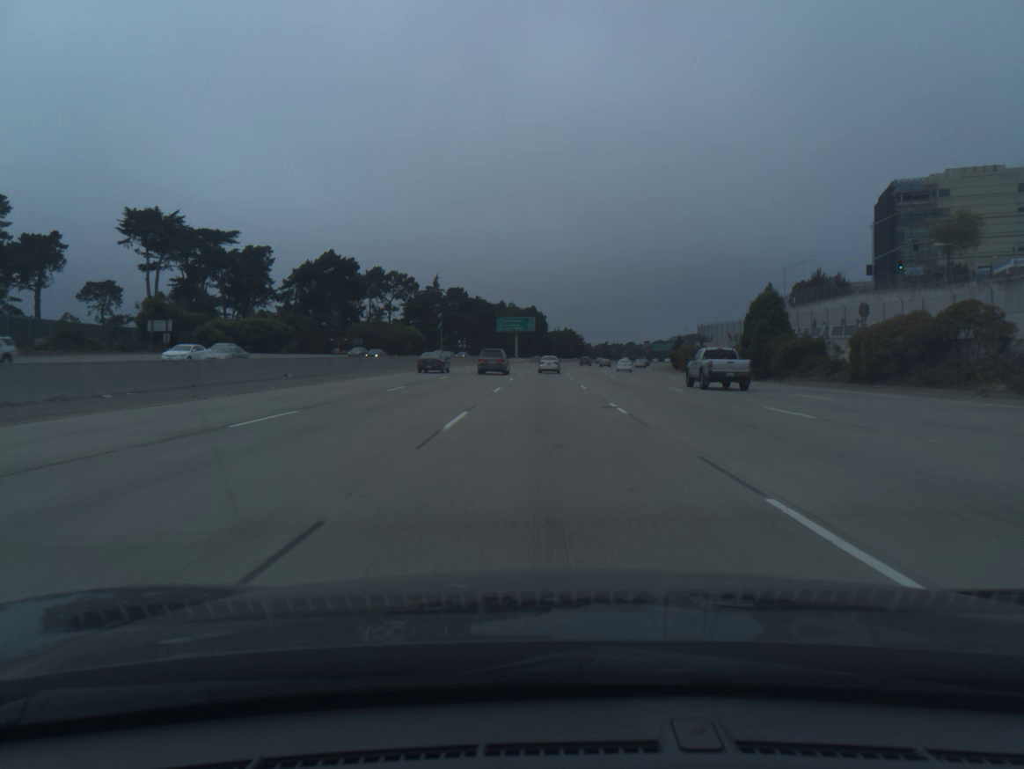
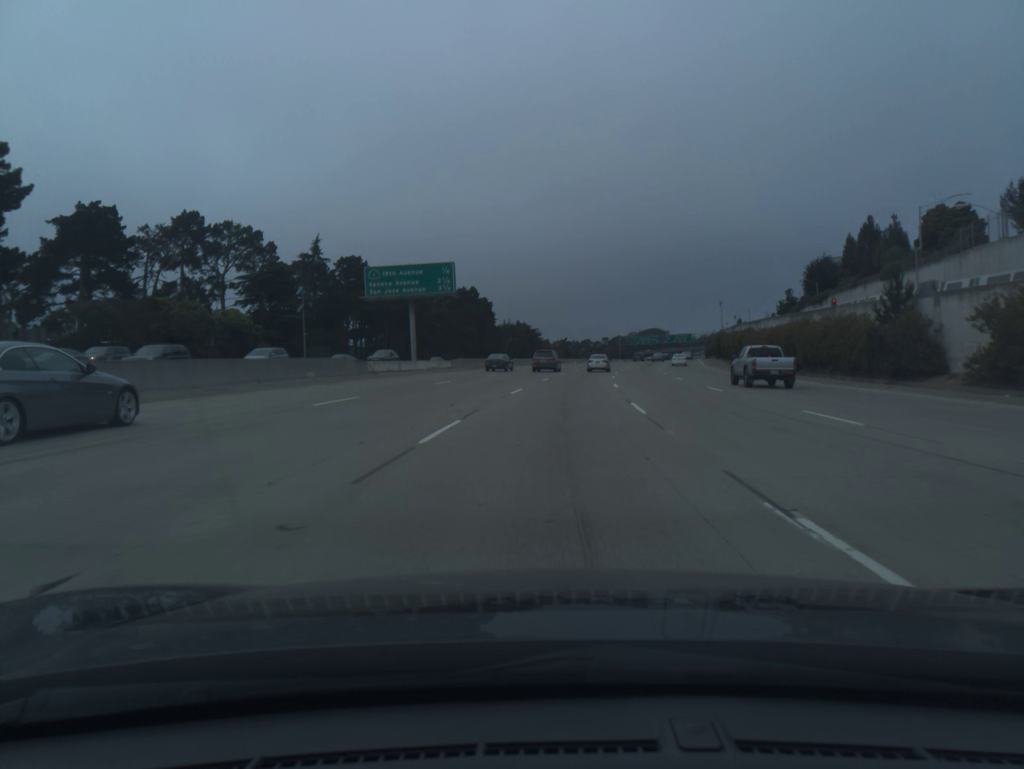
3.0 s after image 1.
(+1.4, +87.7) m; +3°
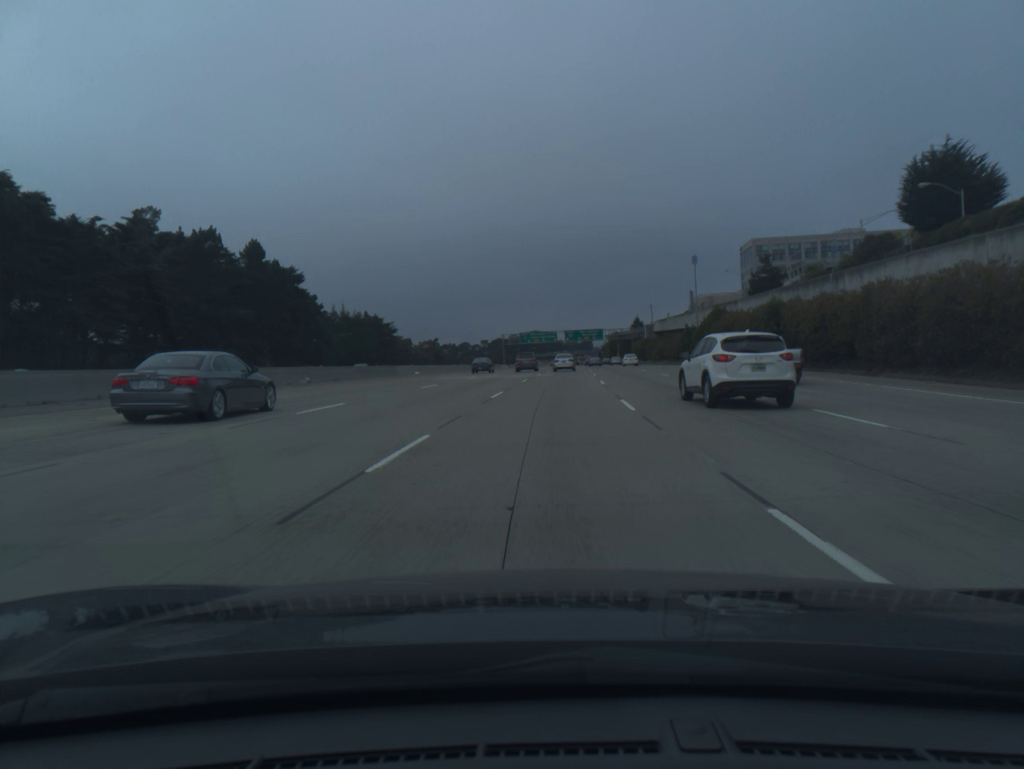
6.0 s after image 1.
(+7.3, +87.5) m; +9°
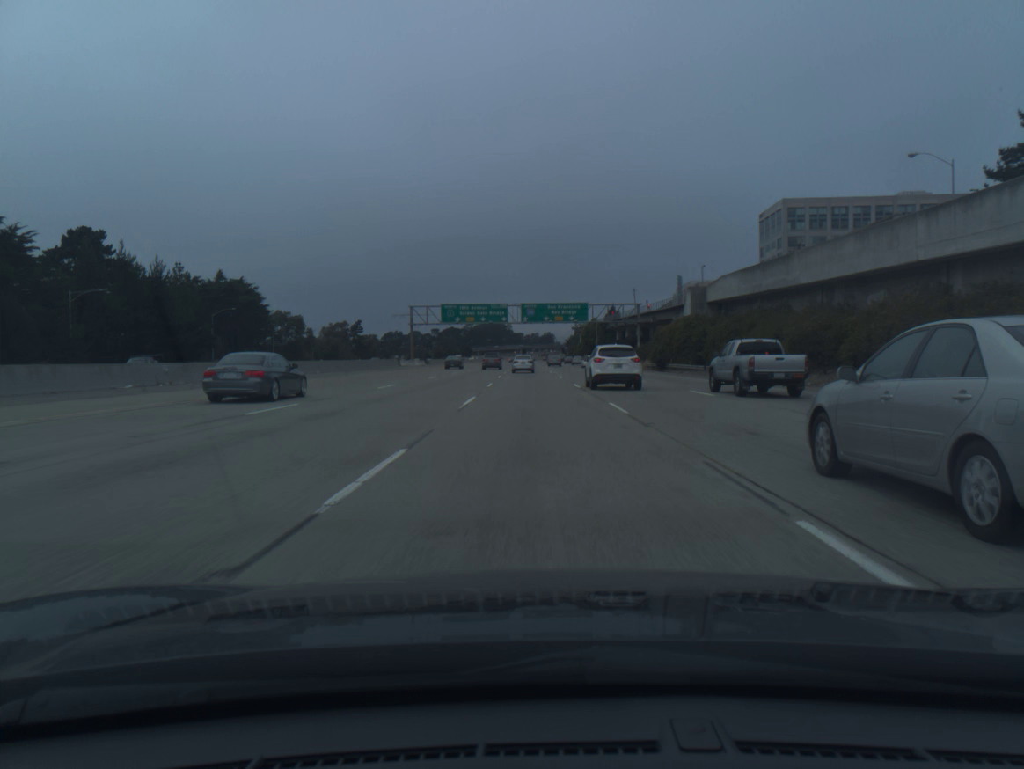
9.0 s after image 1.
(+3.3, +87.7) m; +3°
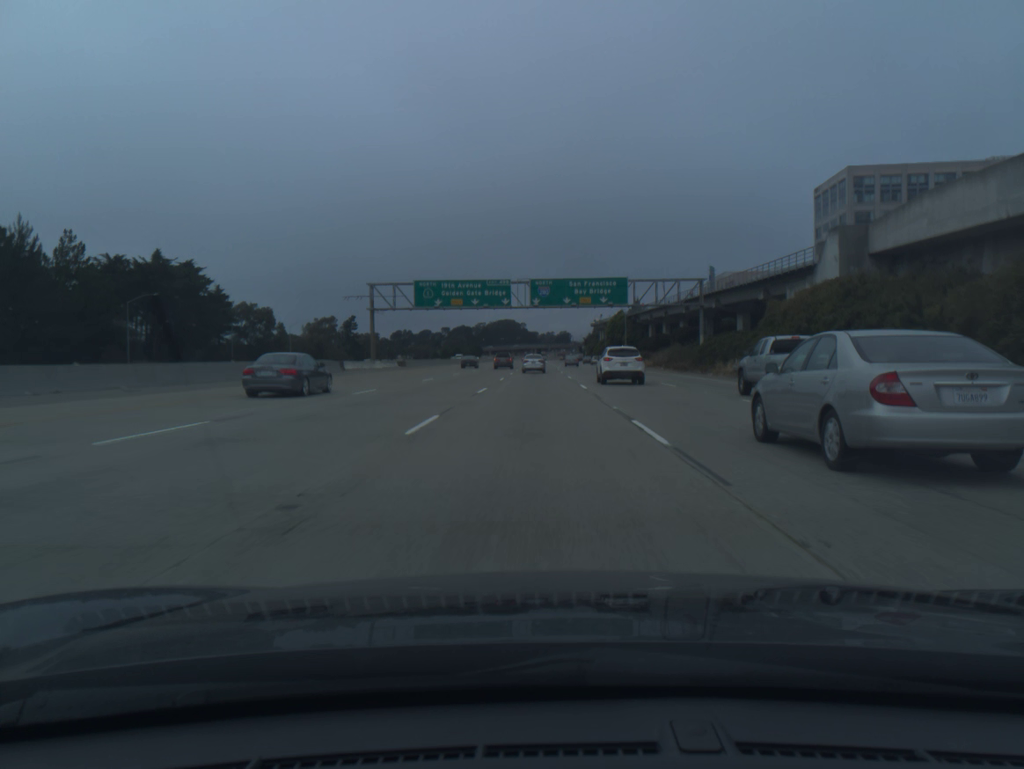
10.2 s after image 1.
(-0.3, +35.1) m; -1°
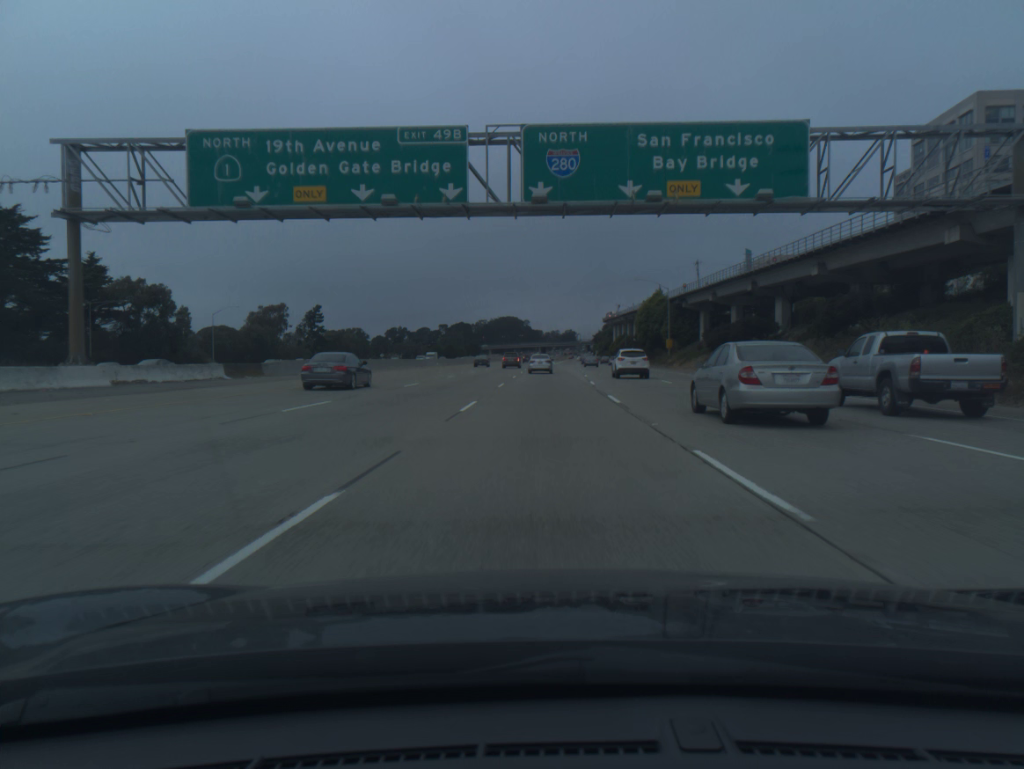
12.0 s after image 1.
(-0.4, +52.0) m; 0°
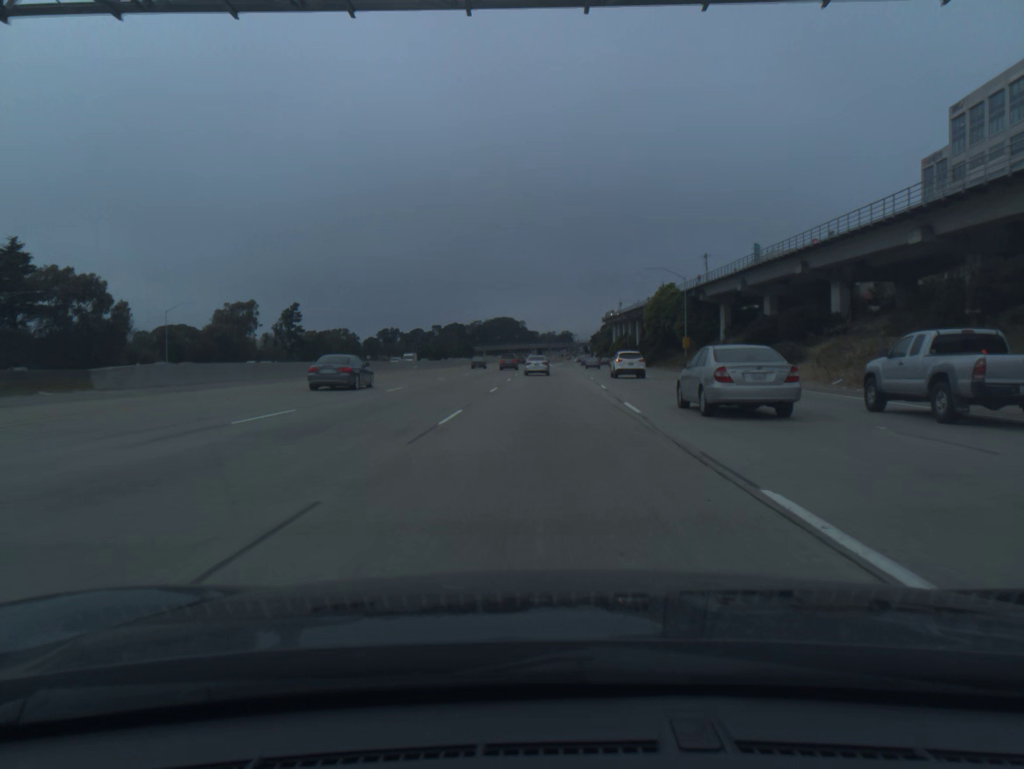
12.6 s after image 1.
(+0.1, +17.1) m; 0°
